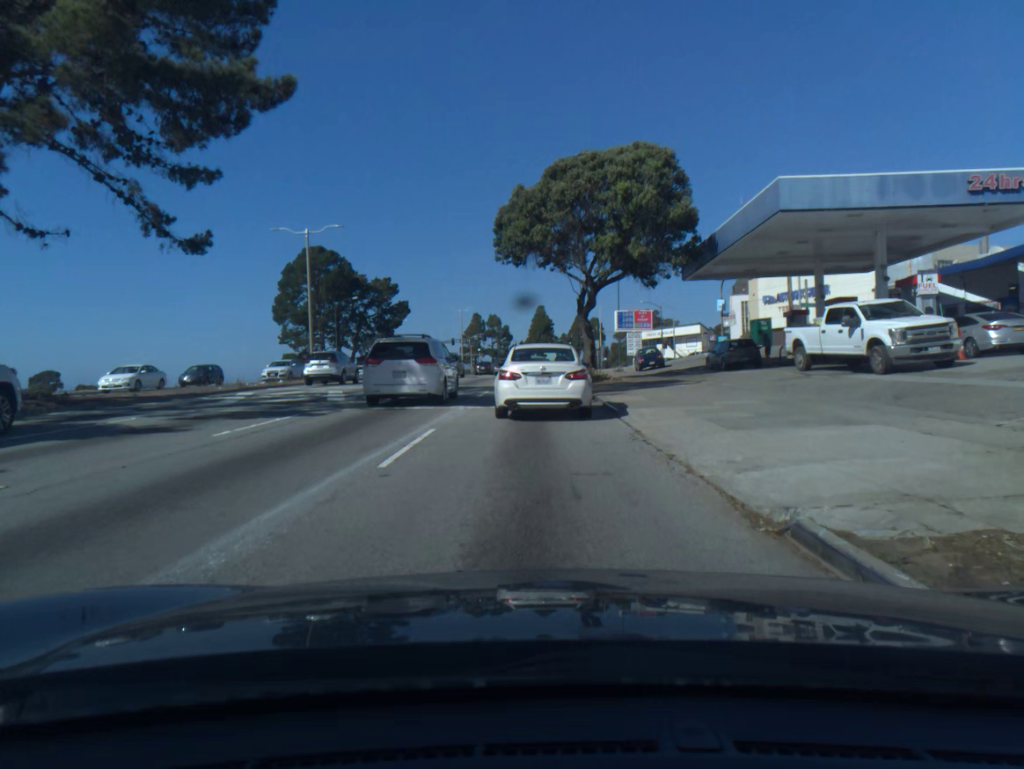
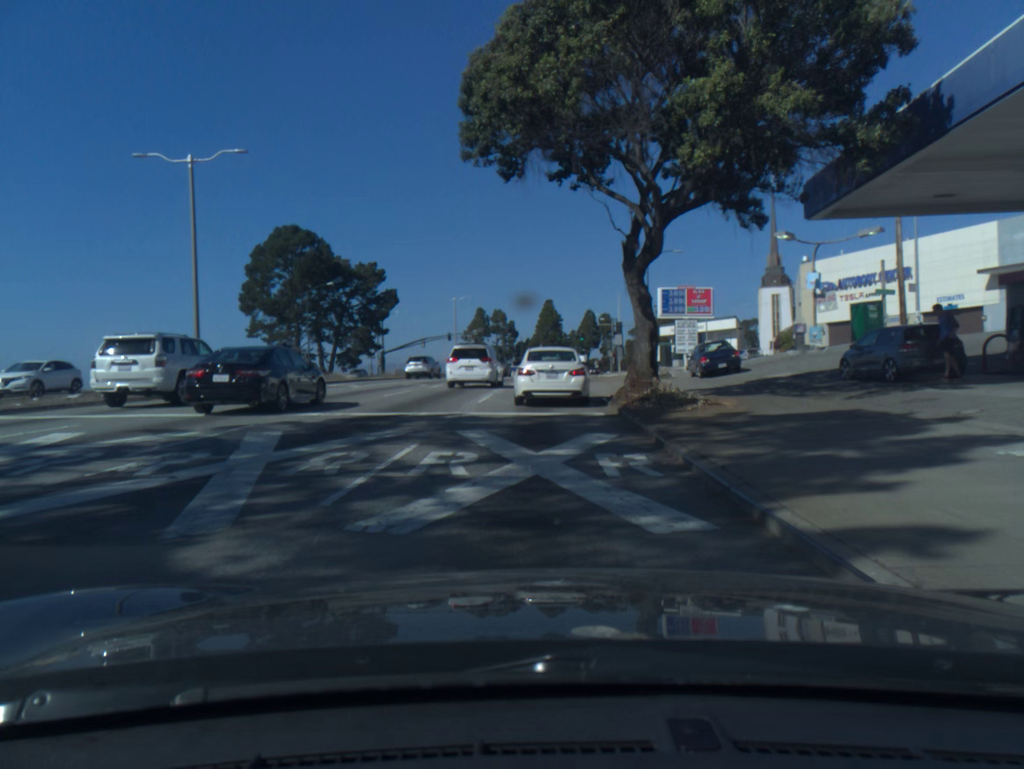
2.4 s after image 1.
(-0.1, +17.1) m; -1°
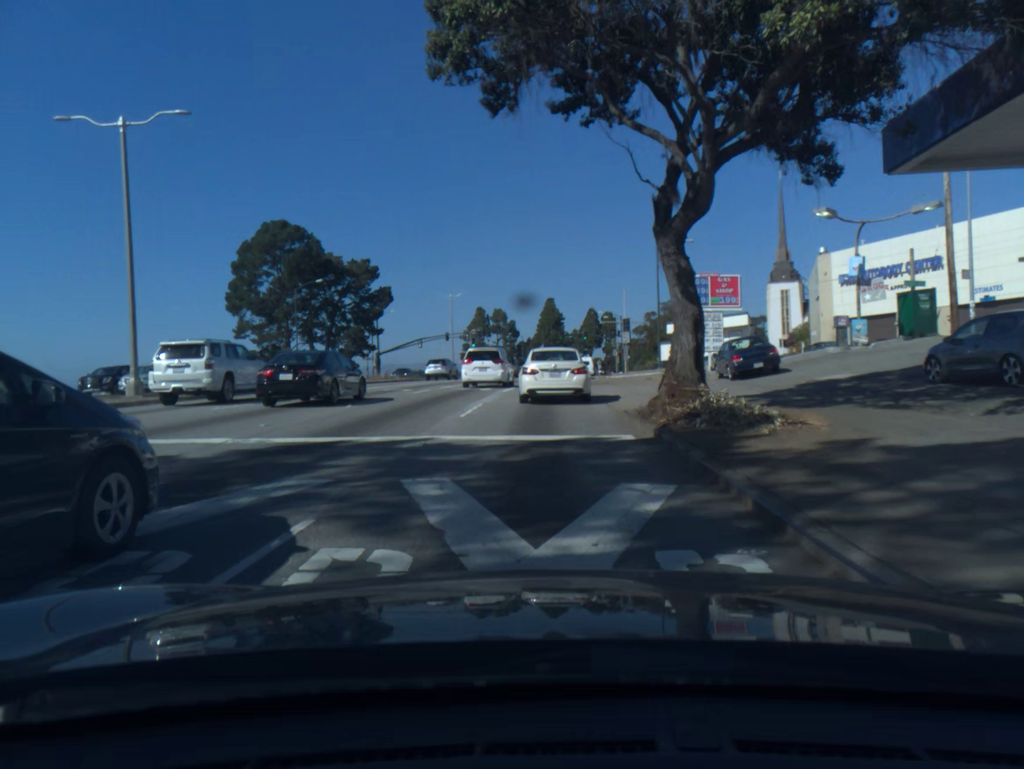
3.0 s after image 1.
(0.0, +4.9) m; 0°
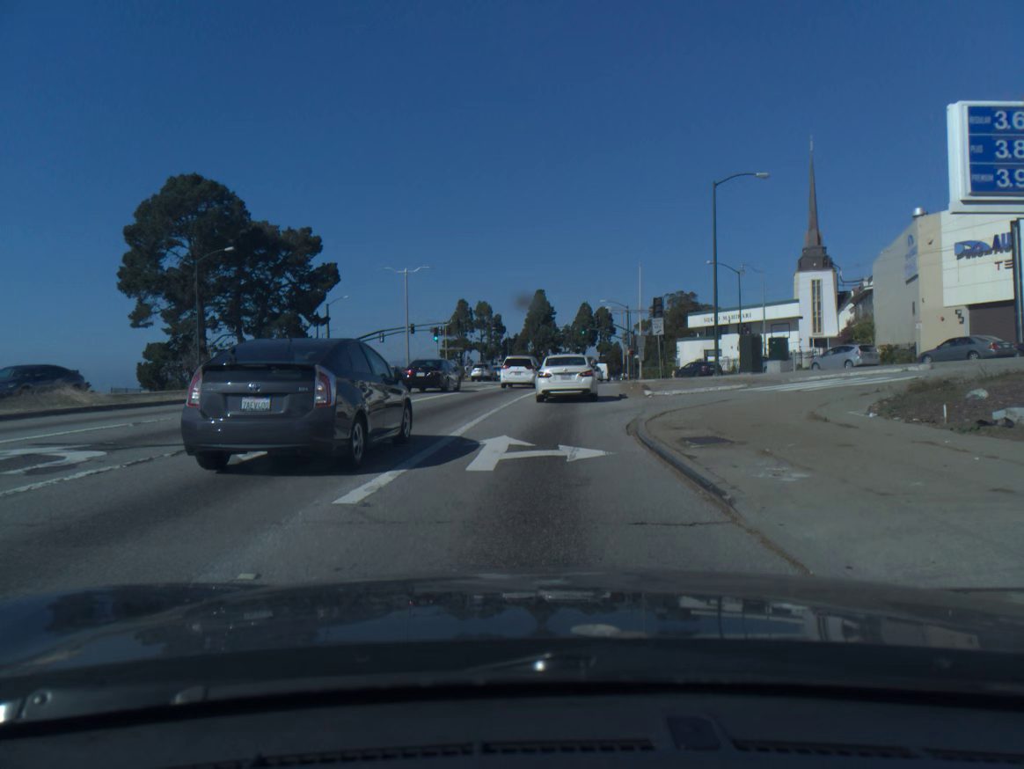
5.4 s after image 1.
(+0.1, +22.3) m; +1°
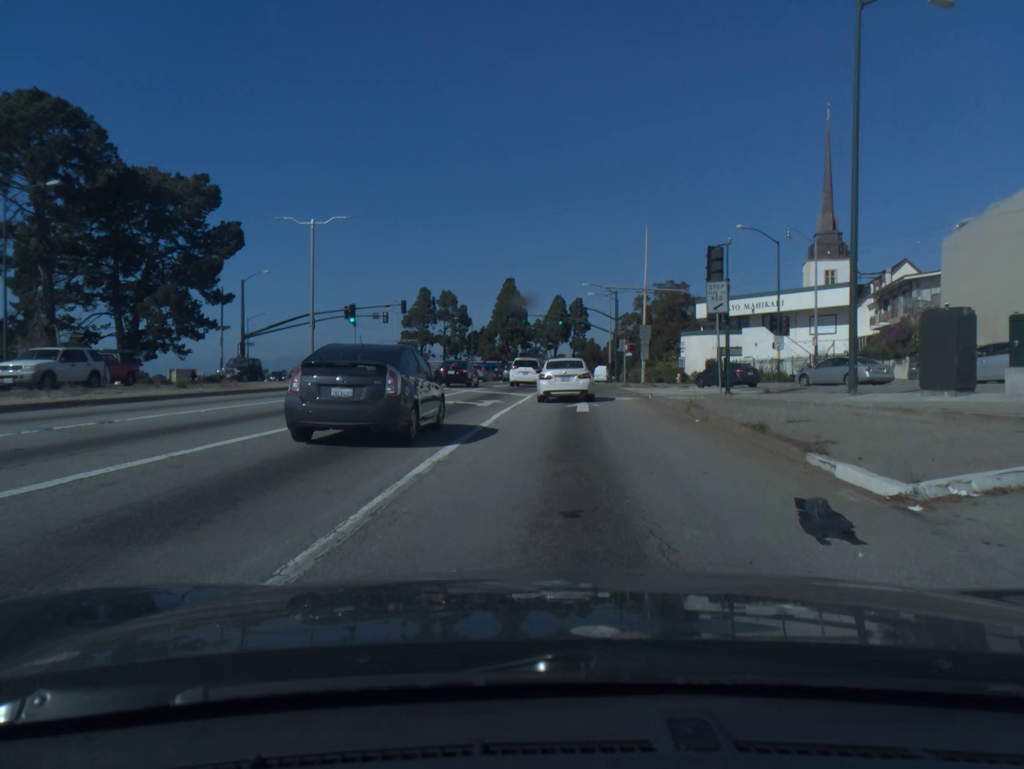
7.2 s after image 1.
(+0.2, +19.3) m; +2°
